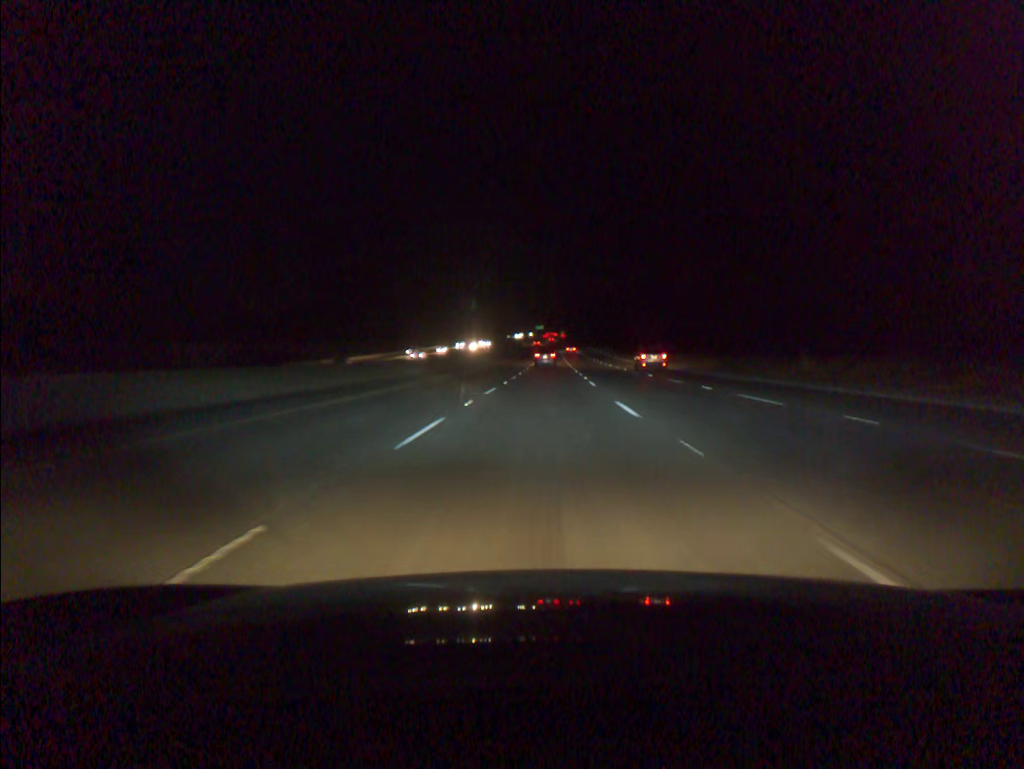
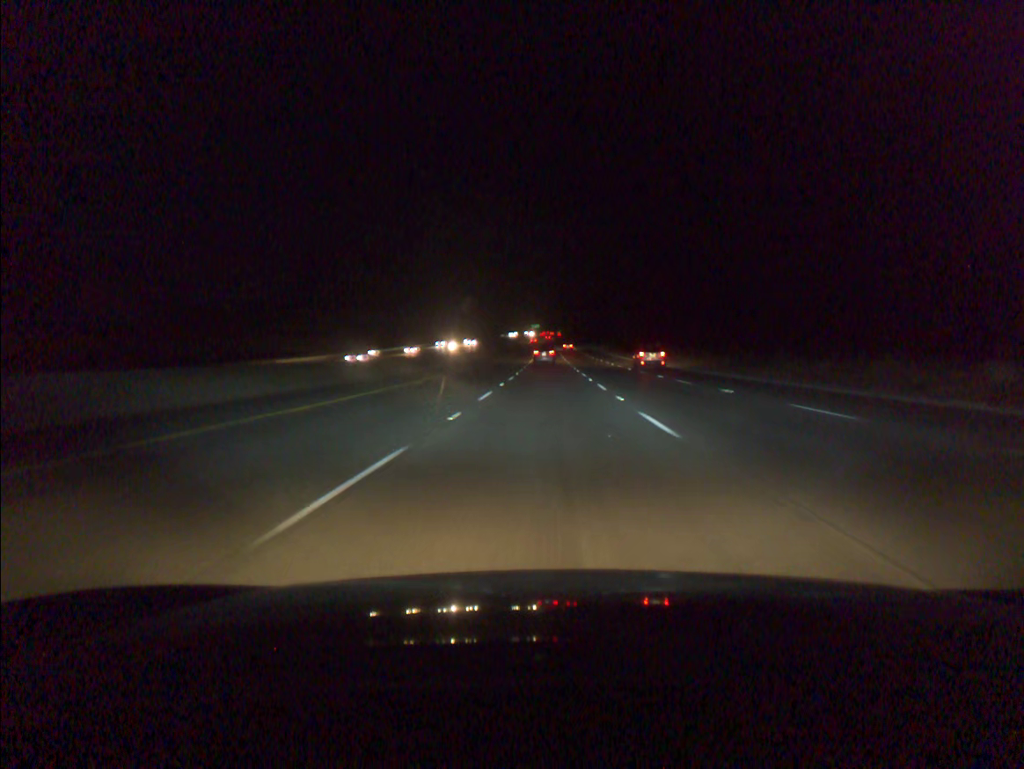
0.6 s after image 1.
(0.0, +18.5) m; 0°
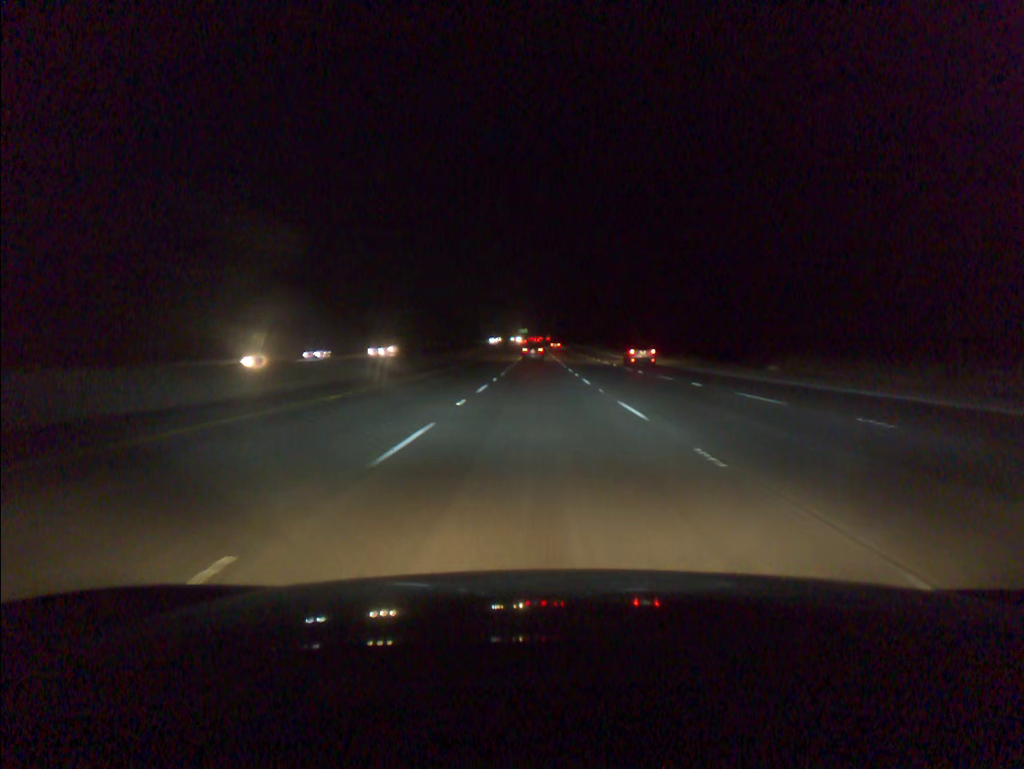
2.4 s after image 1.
(+0.5, +55.2) m; +1°
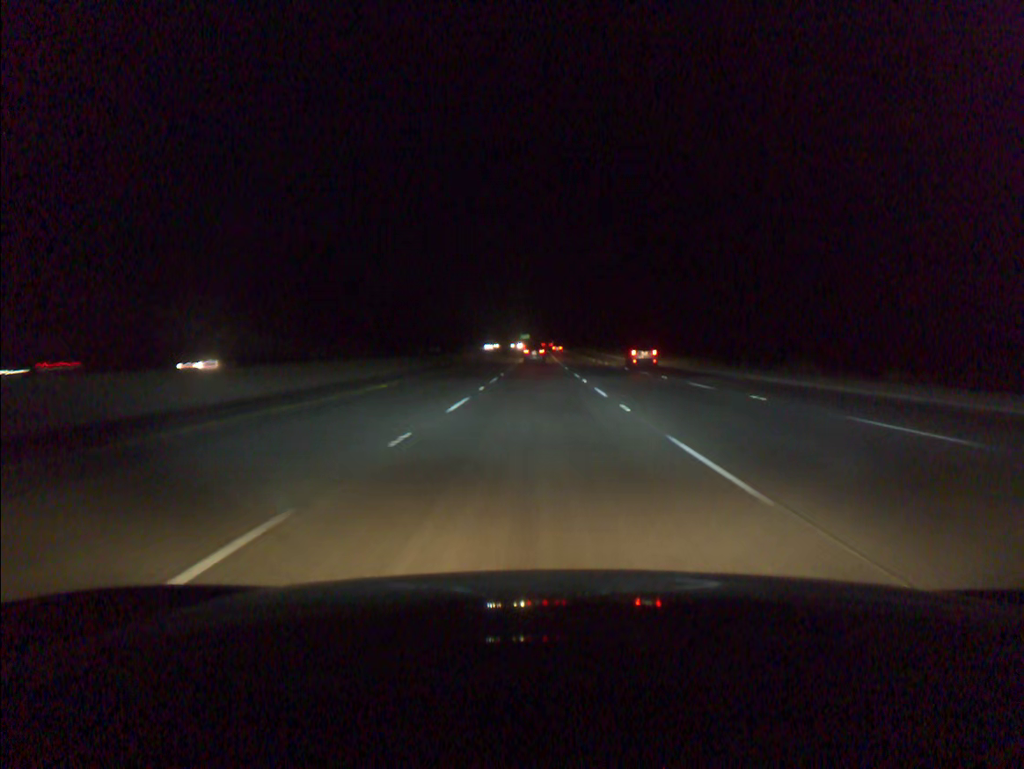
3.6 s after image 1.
(0.0, +36.6) m; 0°
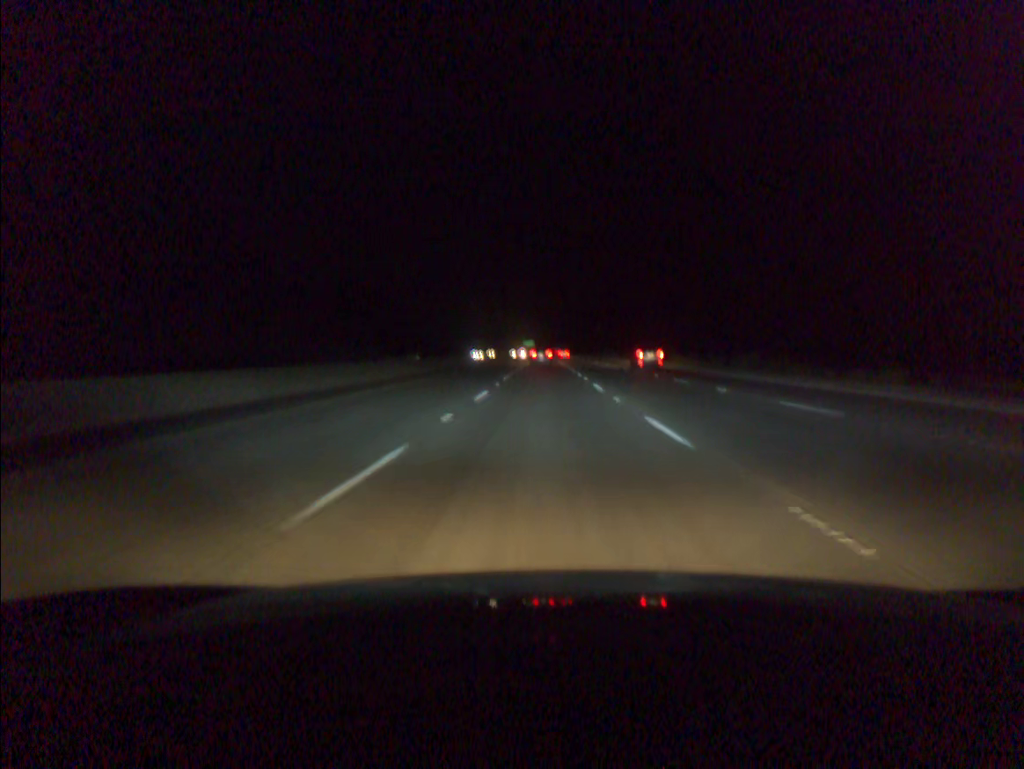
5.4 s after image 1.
(-0.2, +54.5) m; 0°
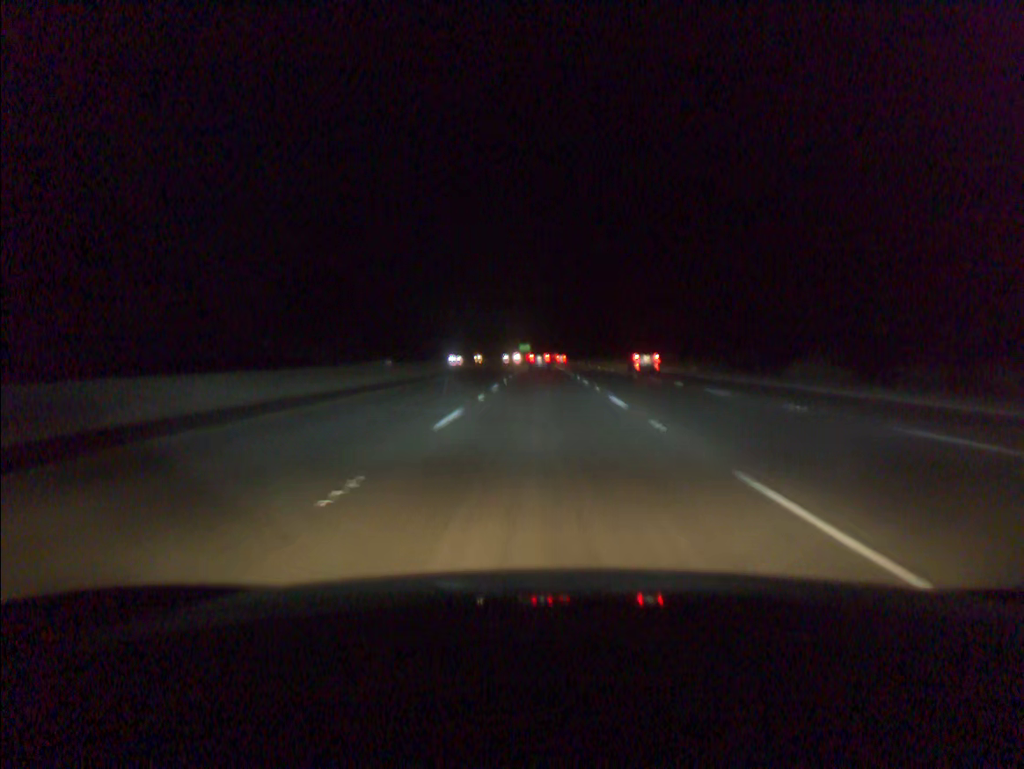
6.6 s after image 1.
(+0.1, +36.1) m; 0°
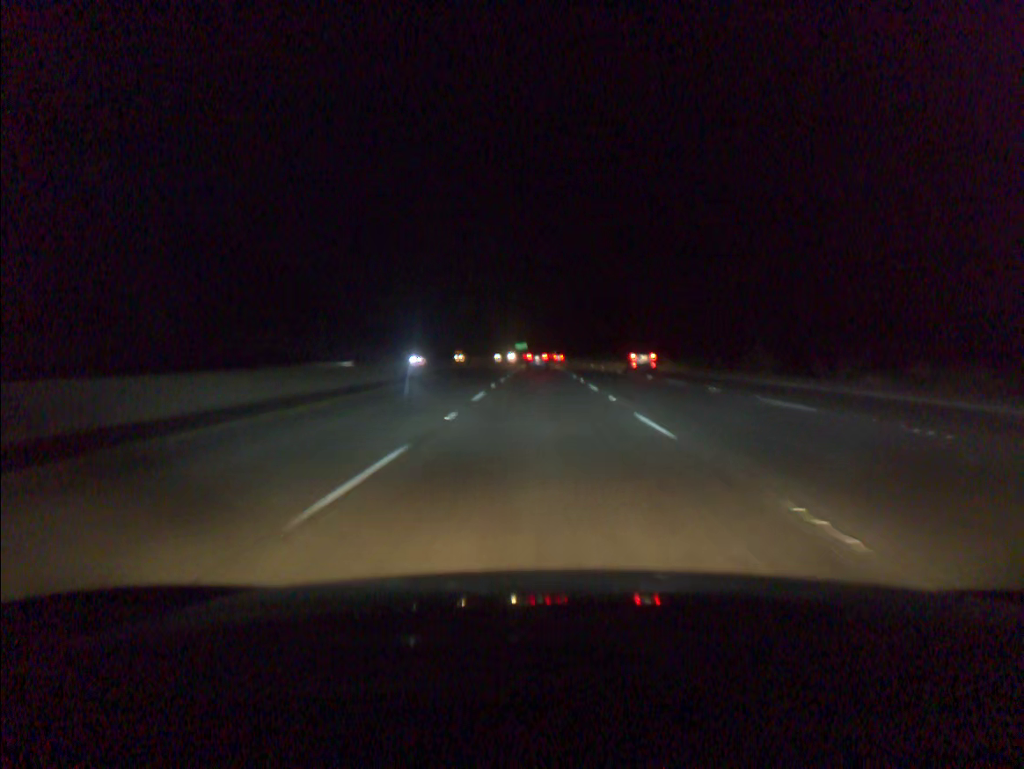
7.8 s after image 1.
(0.0, +36.1) m; 0°
